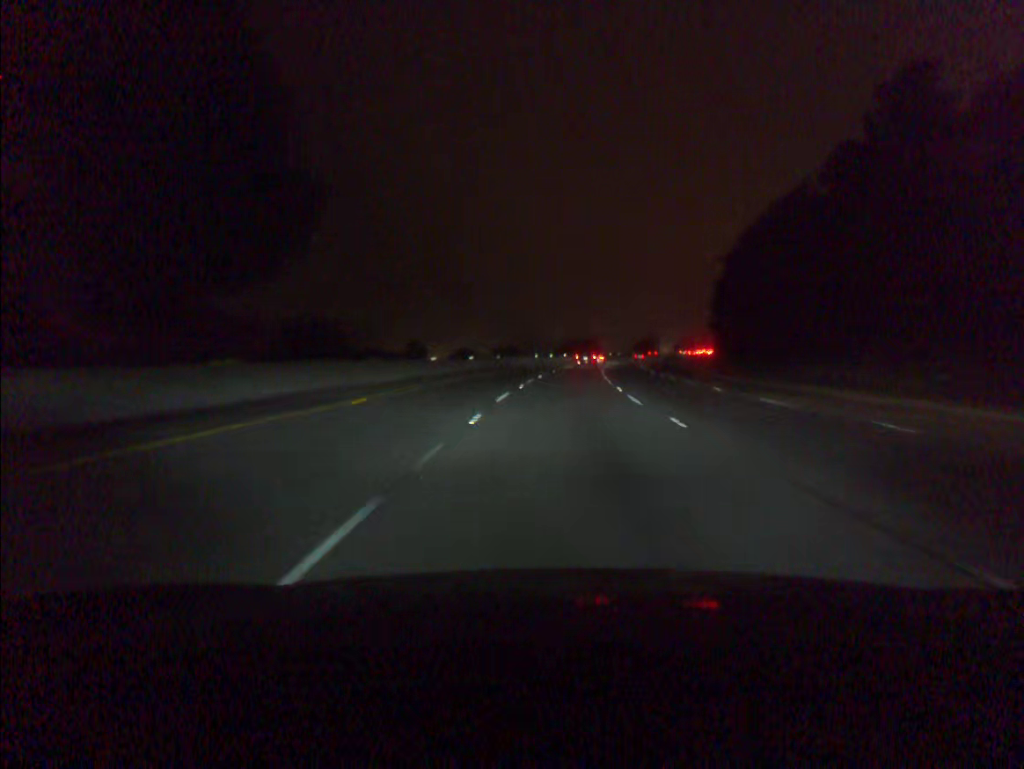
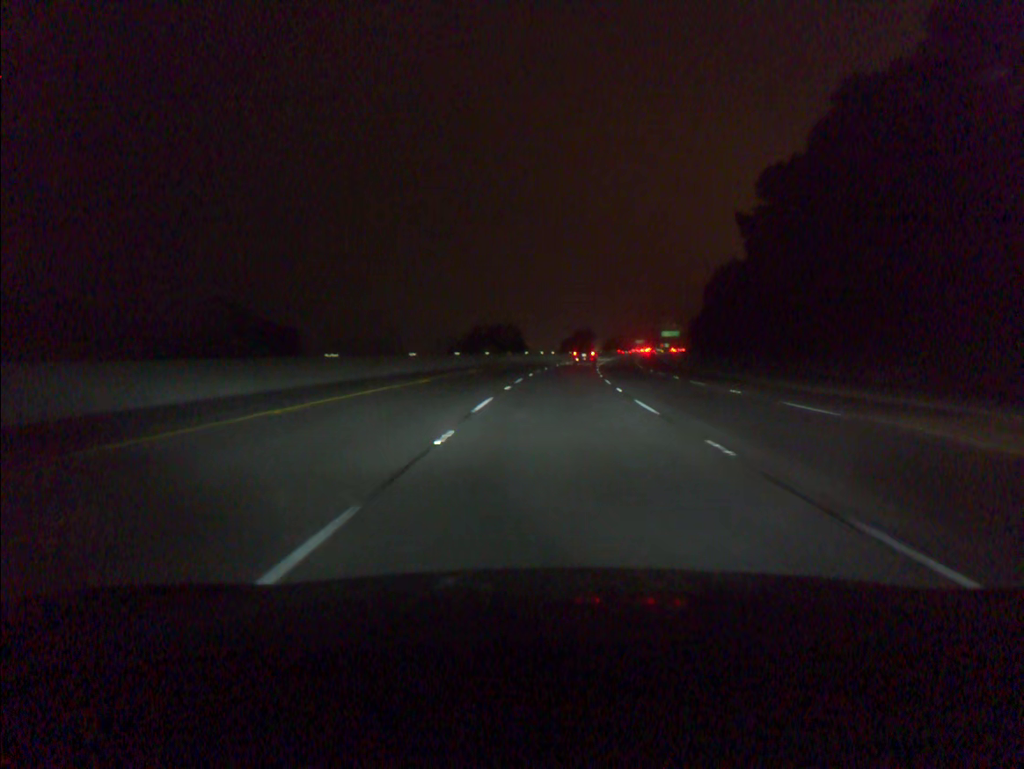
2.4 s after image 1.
(+4.1, +77.2) m; +6°
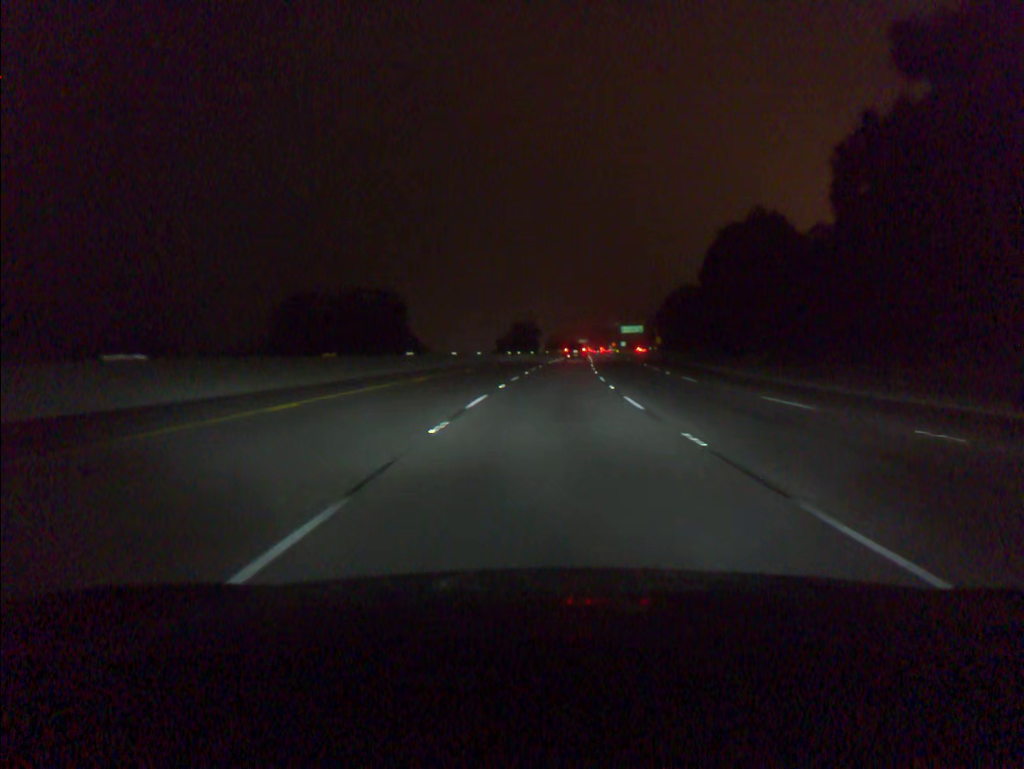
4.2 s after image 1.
(+2.1, +58.0) m; +4°
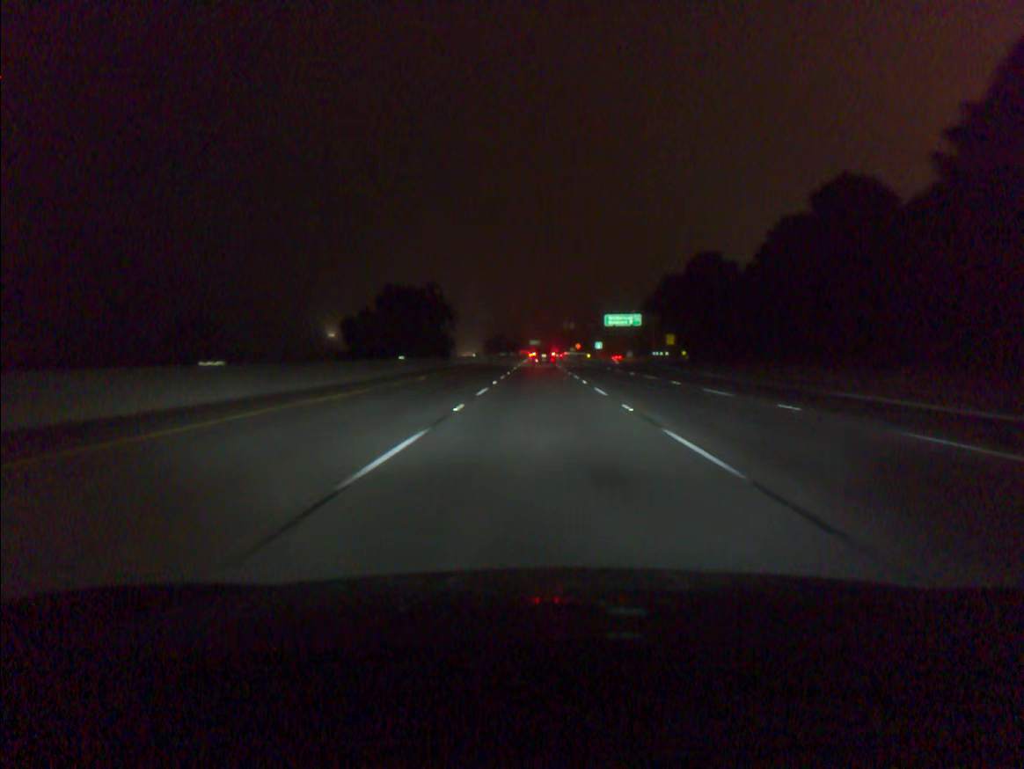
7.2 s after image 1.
(+4.3, +96.6) m; +4°
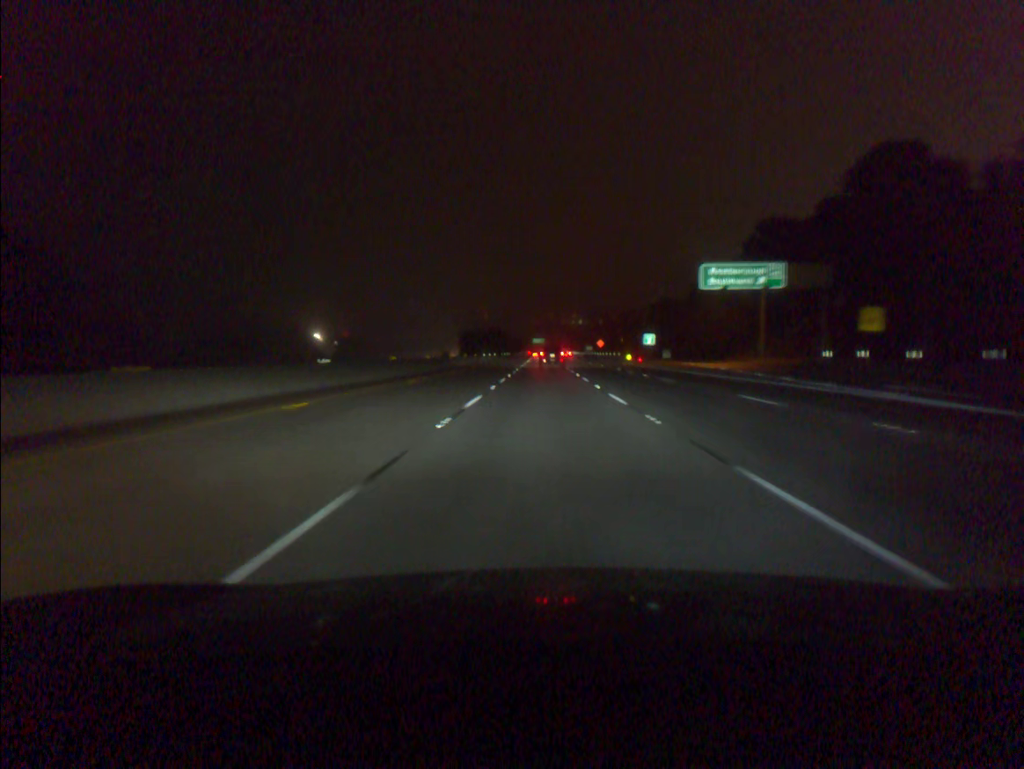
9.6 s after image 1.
(-0.5, +77.3) m; 0°
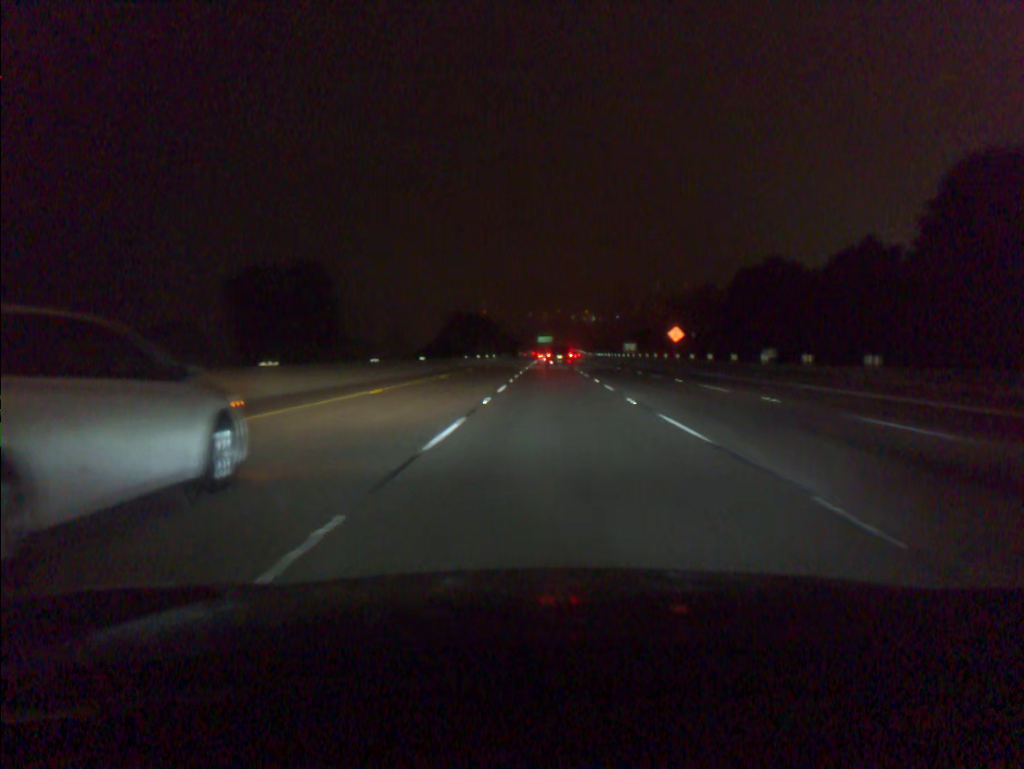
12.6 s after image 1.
(-0.1, +95.4) m; 0°
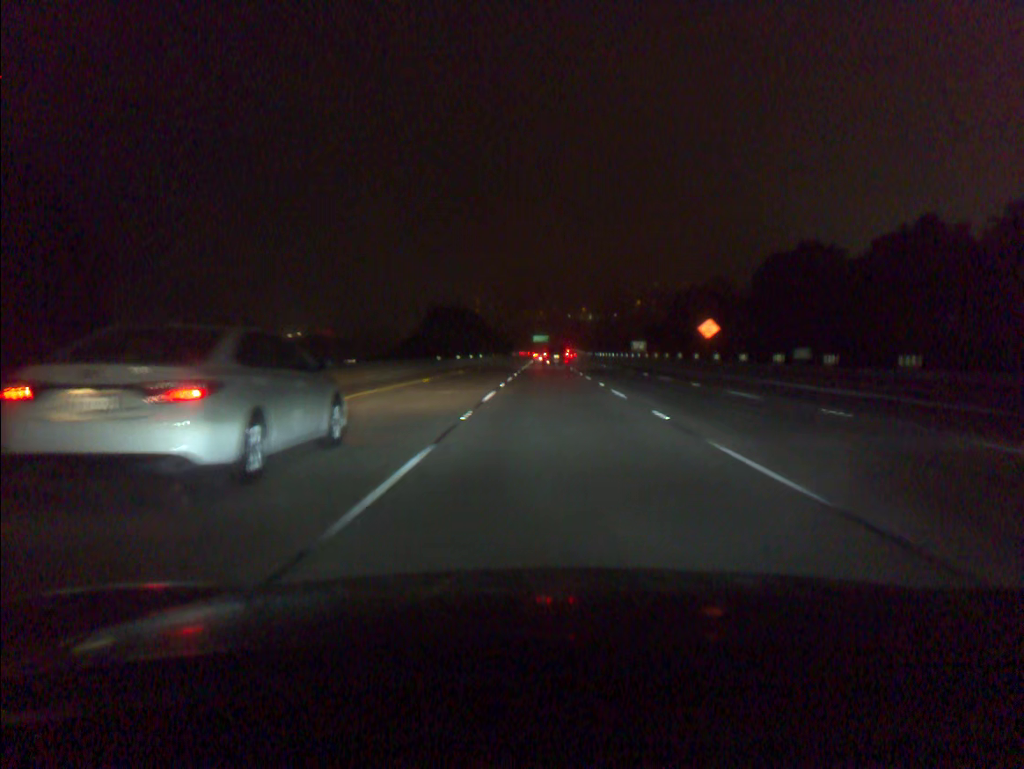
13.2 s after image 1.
(+0.1, +18.8) m; 0°
